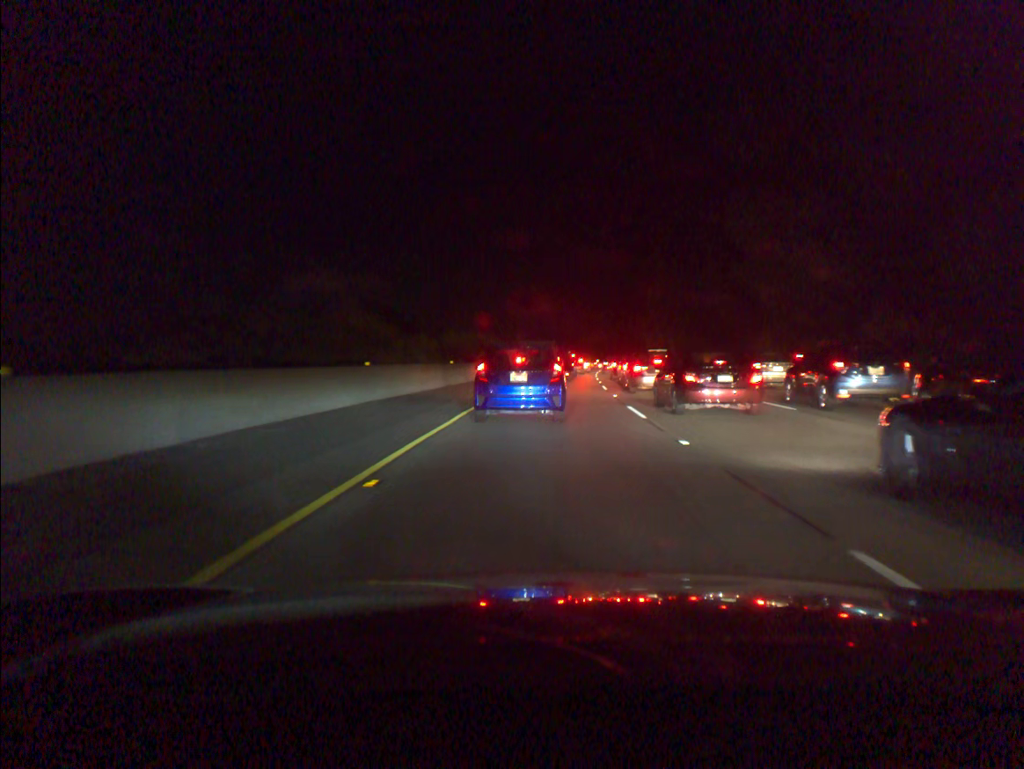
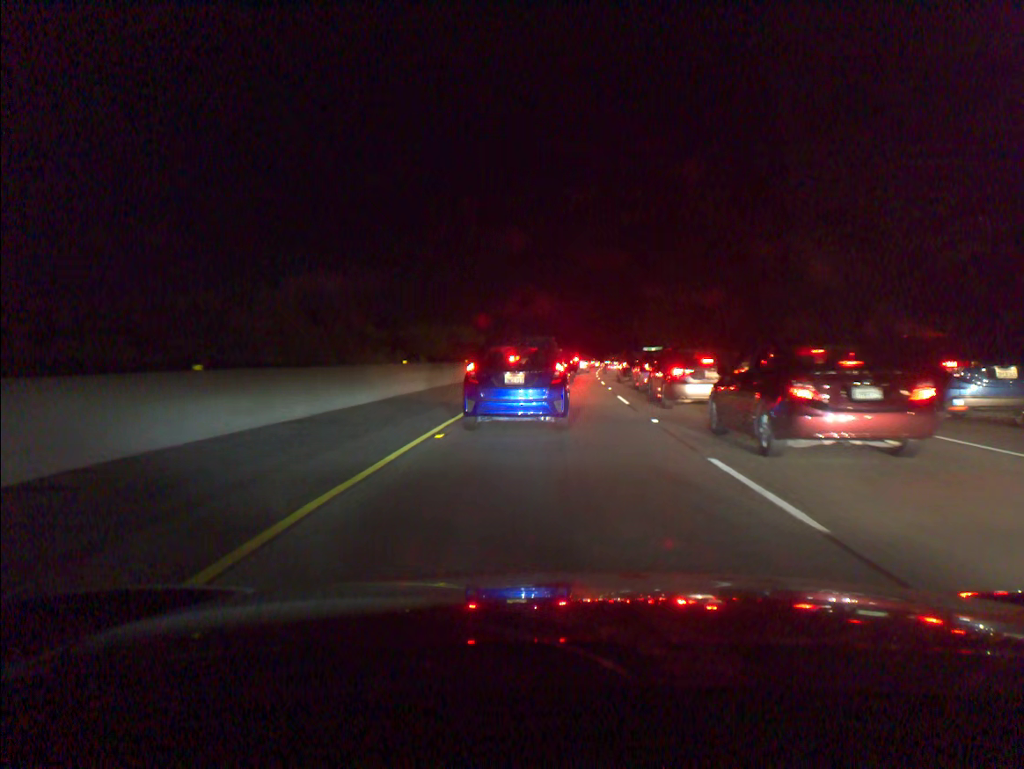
(0.0, +10.3) m; 0°
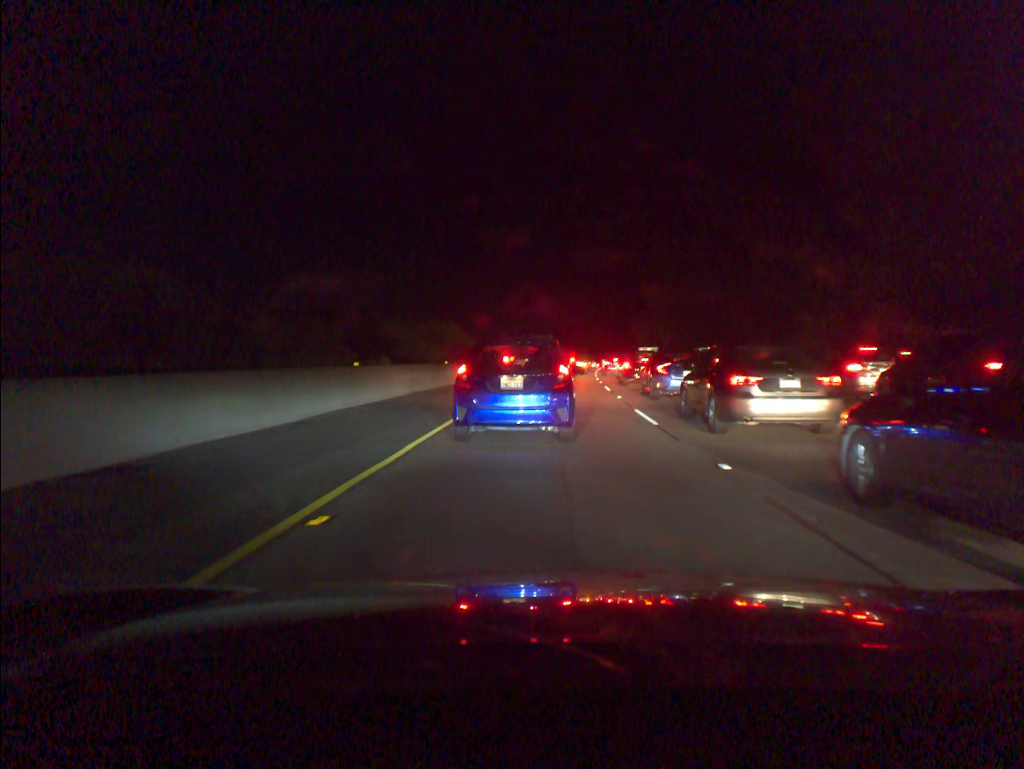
(0.0, +6.0) m; 0°
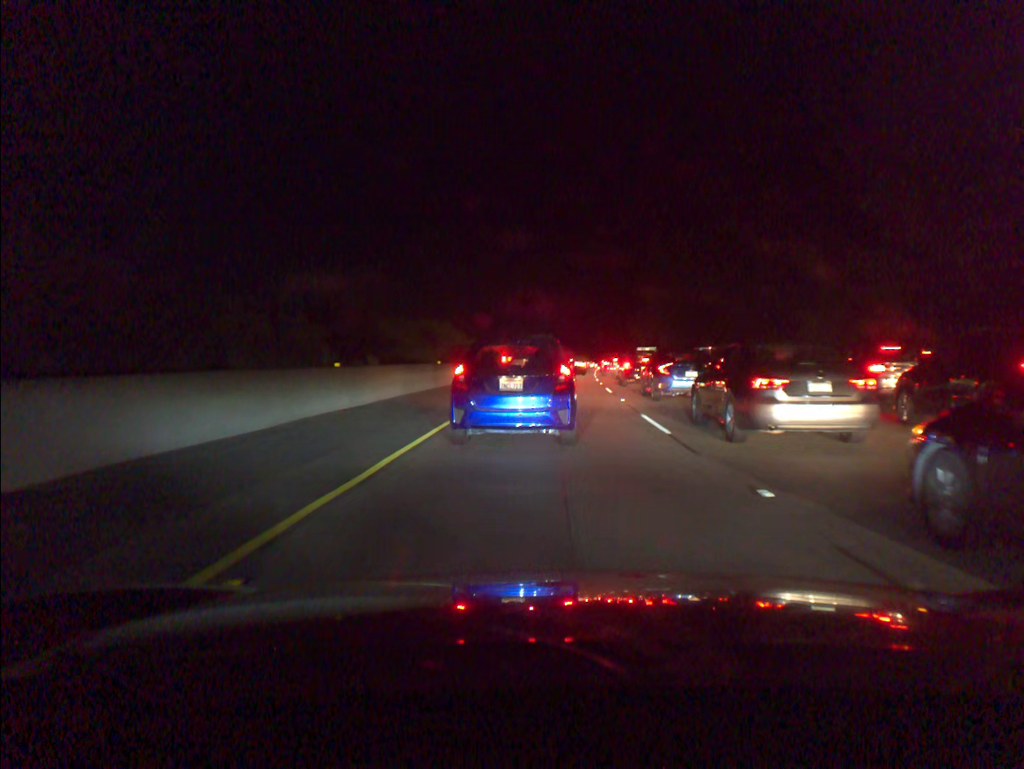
(0.0, +1.7) m; +1°
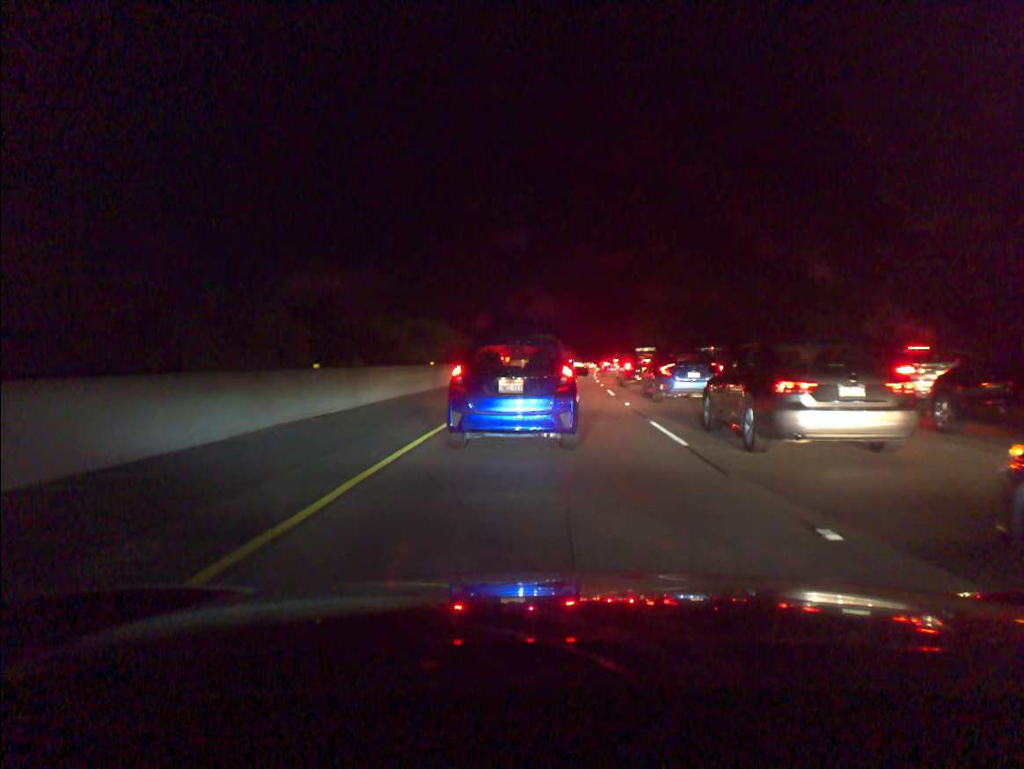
(0.0, +1.6) m; +1°
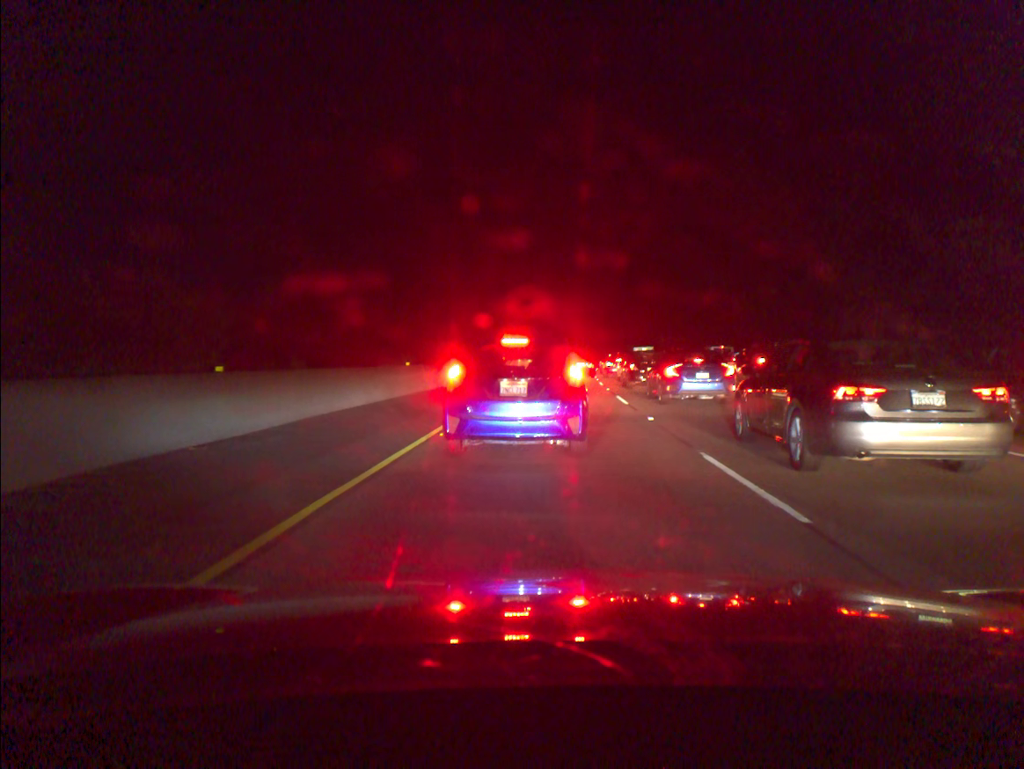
(0.0, +5.0) m; 0°
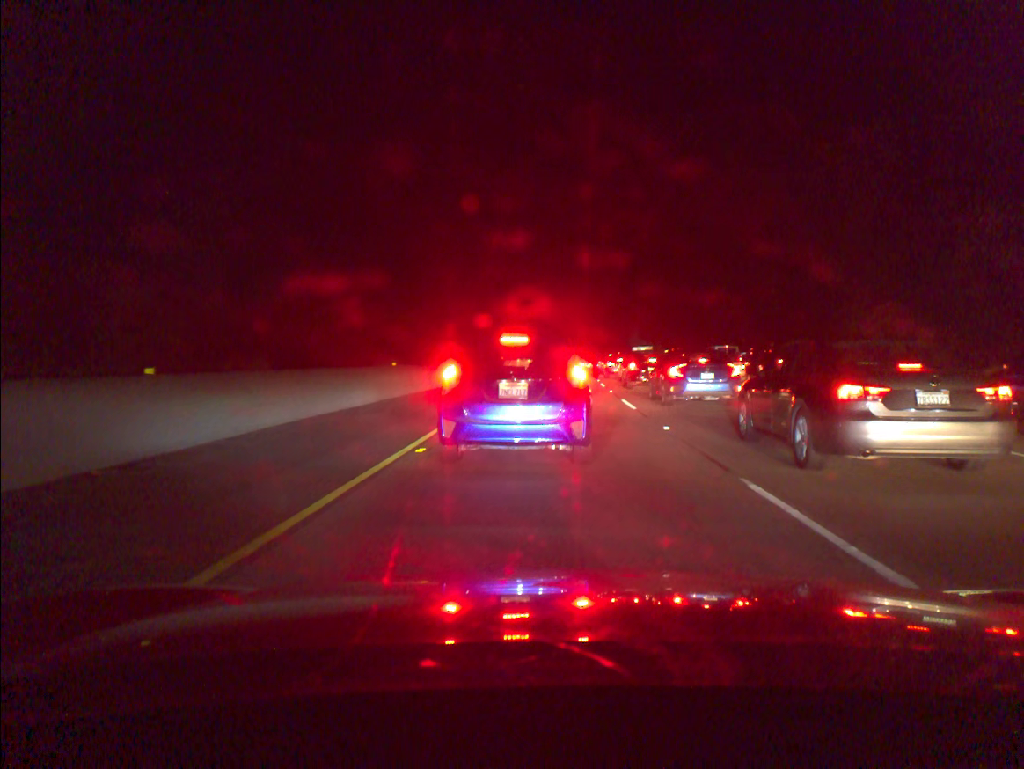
(0.0, +2.1) m; 0°
